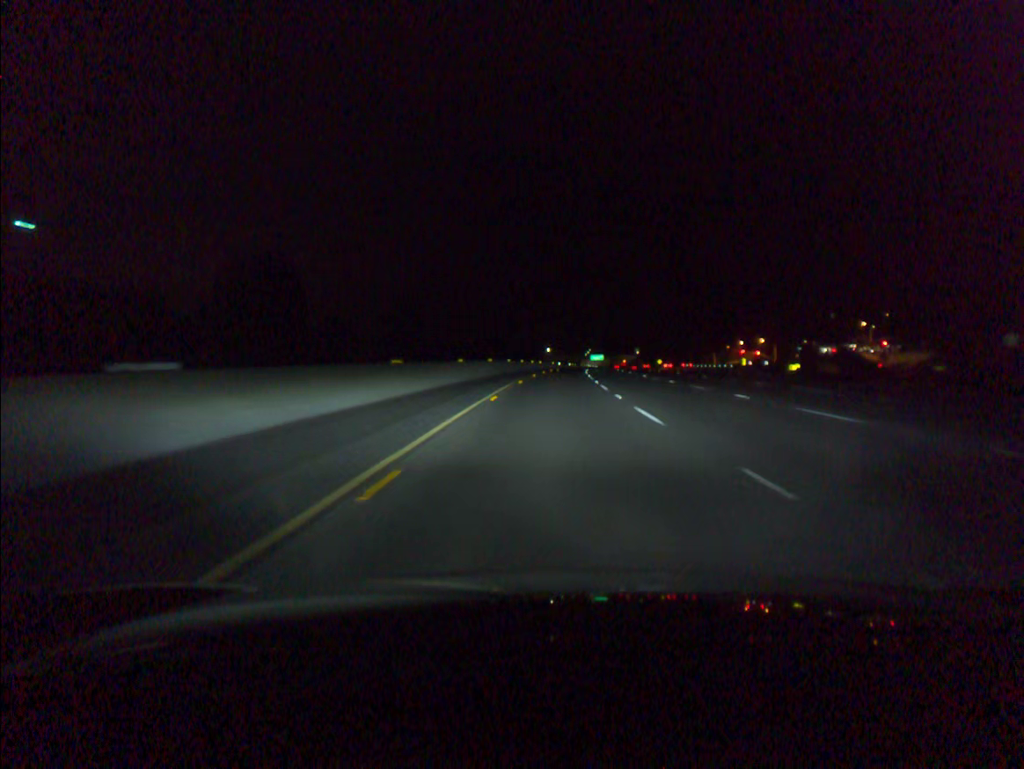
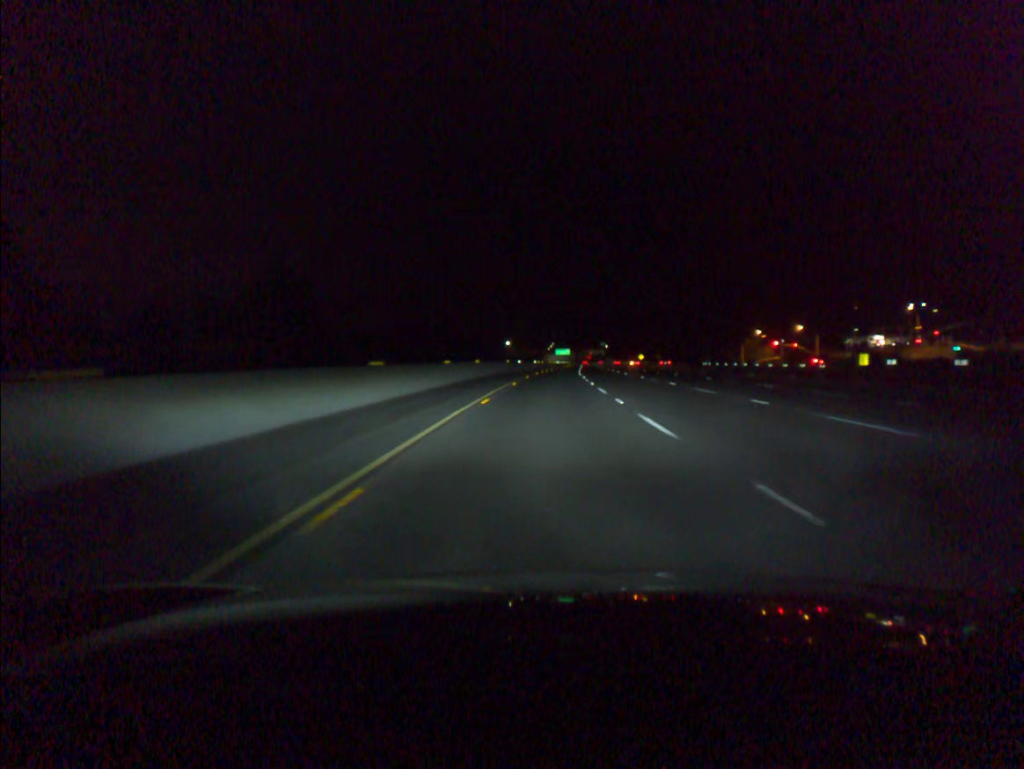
(+1.5, +59.5) m; +3°
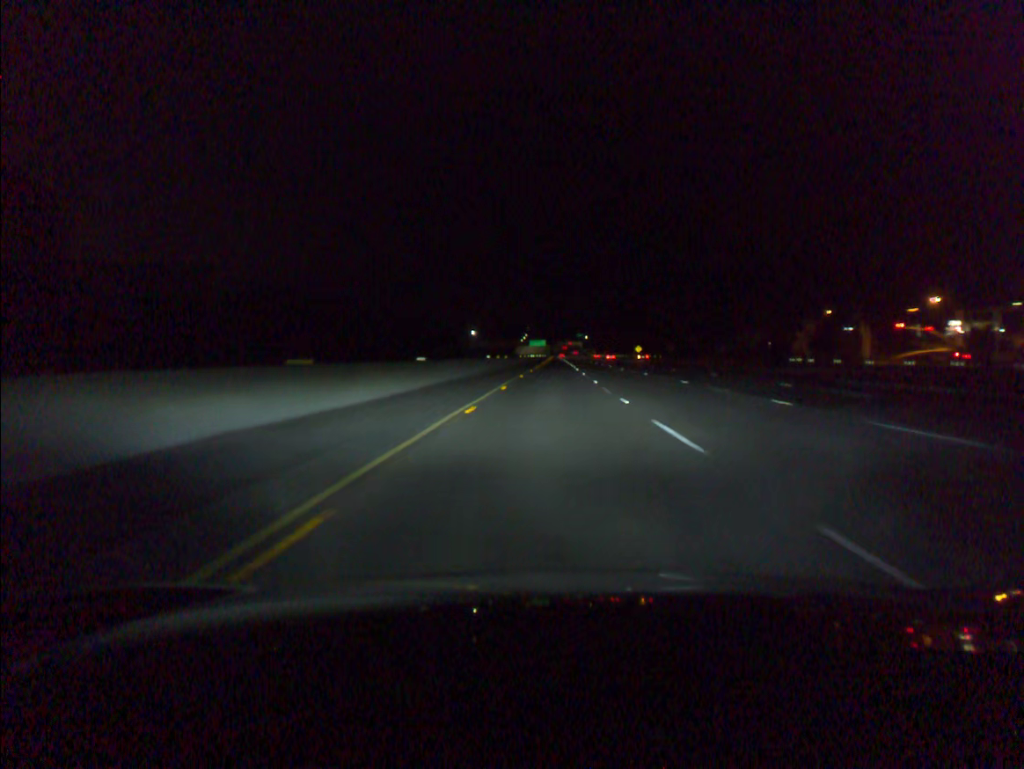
(+1.1, +59.6) m; +2°
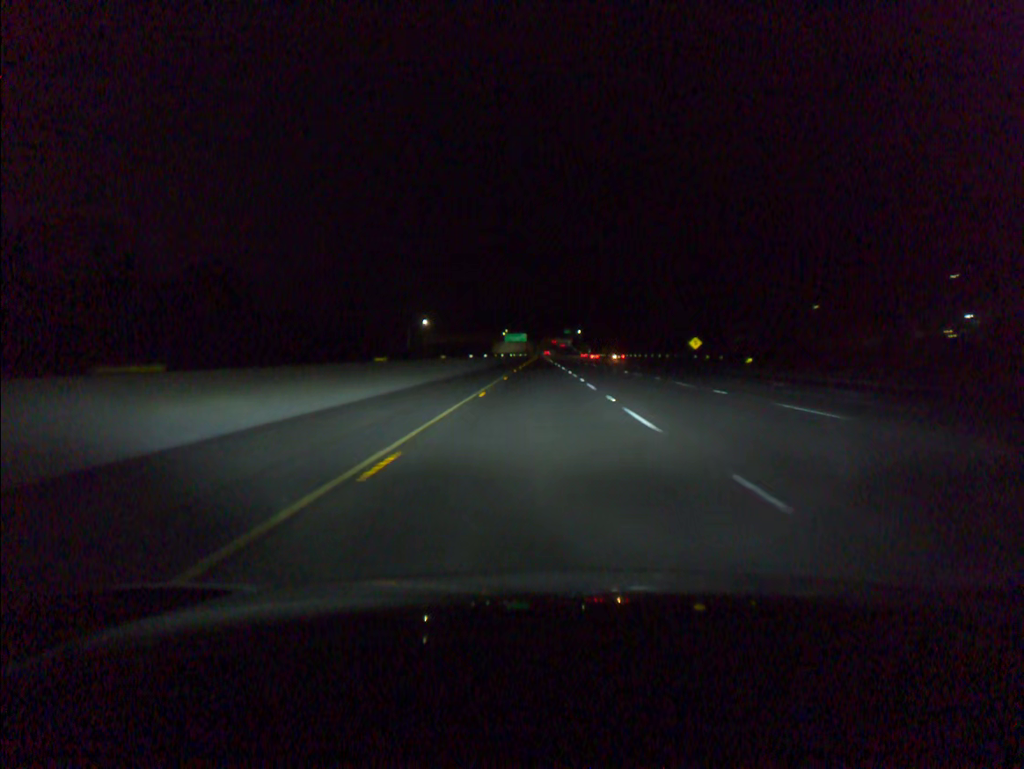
(+1.8, +98.9) m; +1°
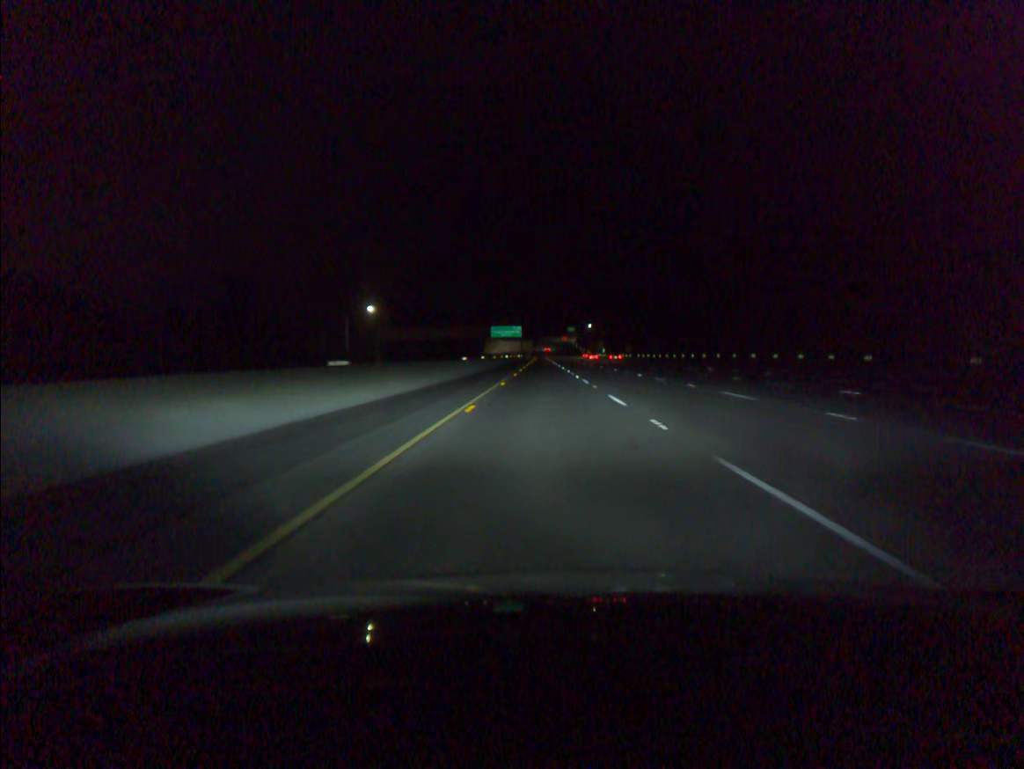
(-0.4, +78.8) m; 0°
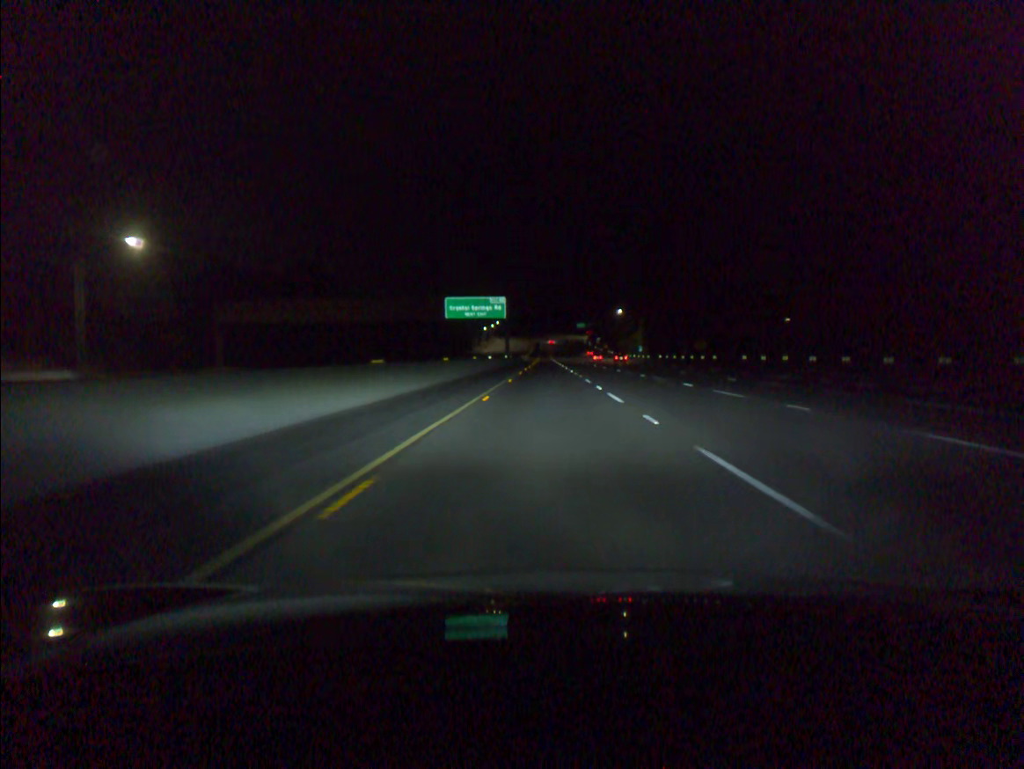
(-0.1, +98.3) m; 0°
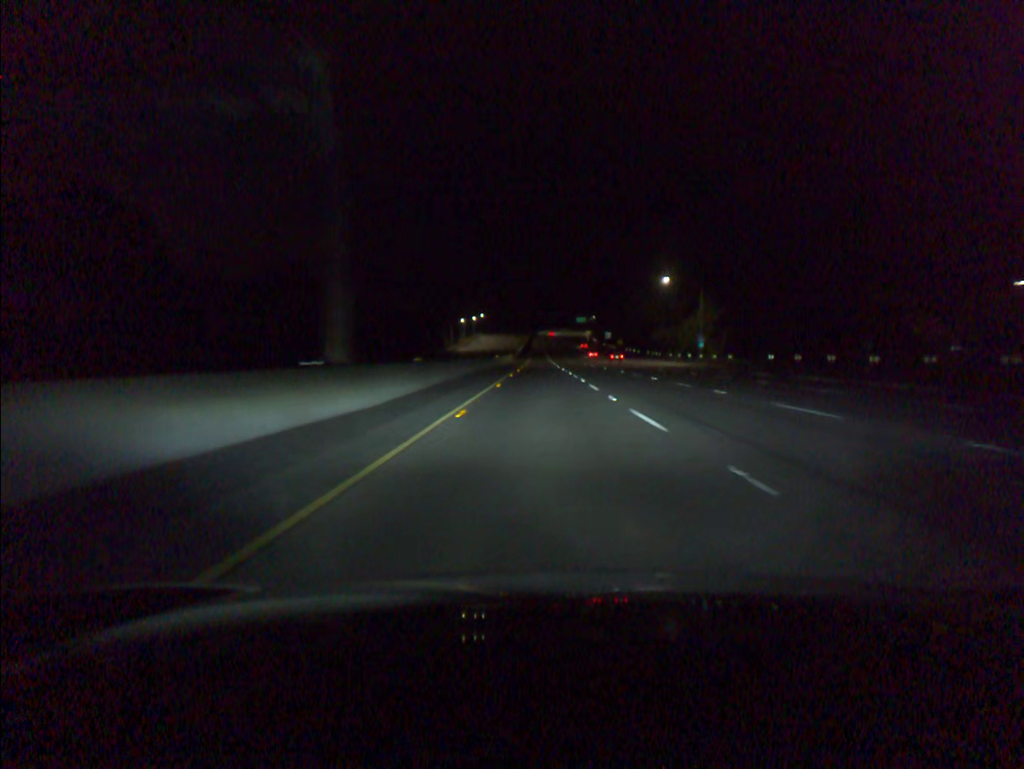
(+0.3, +78.7) m; 0°
